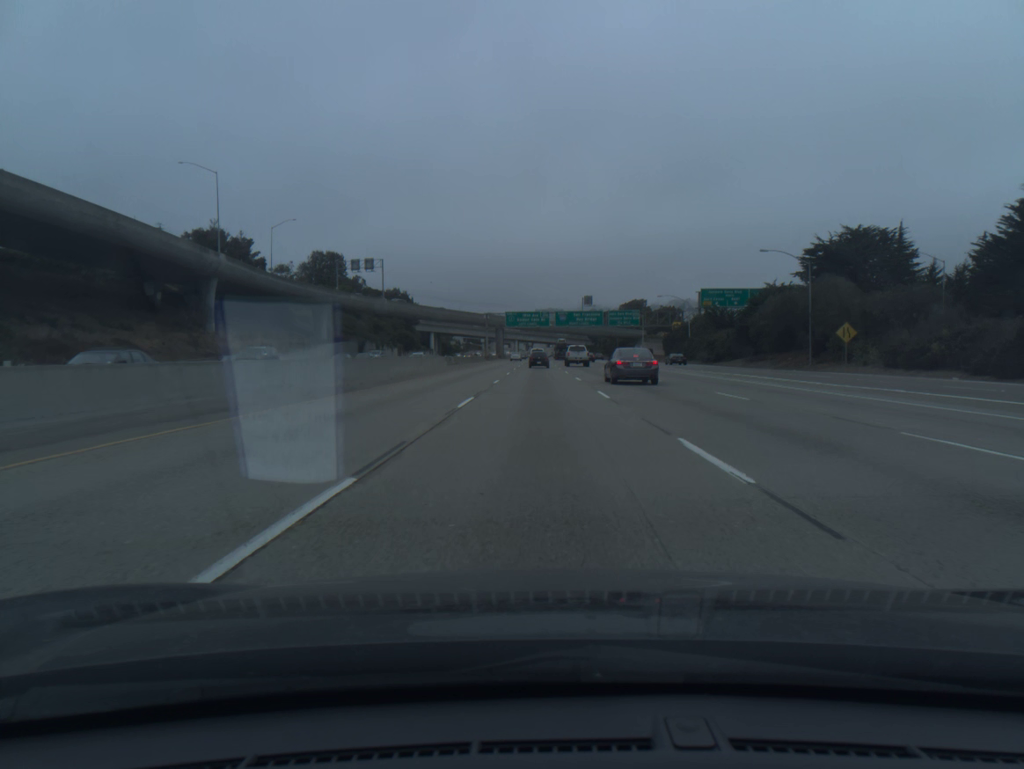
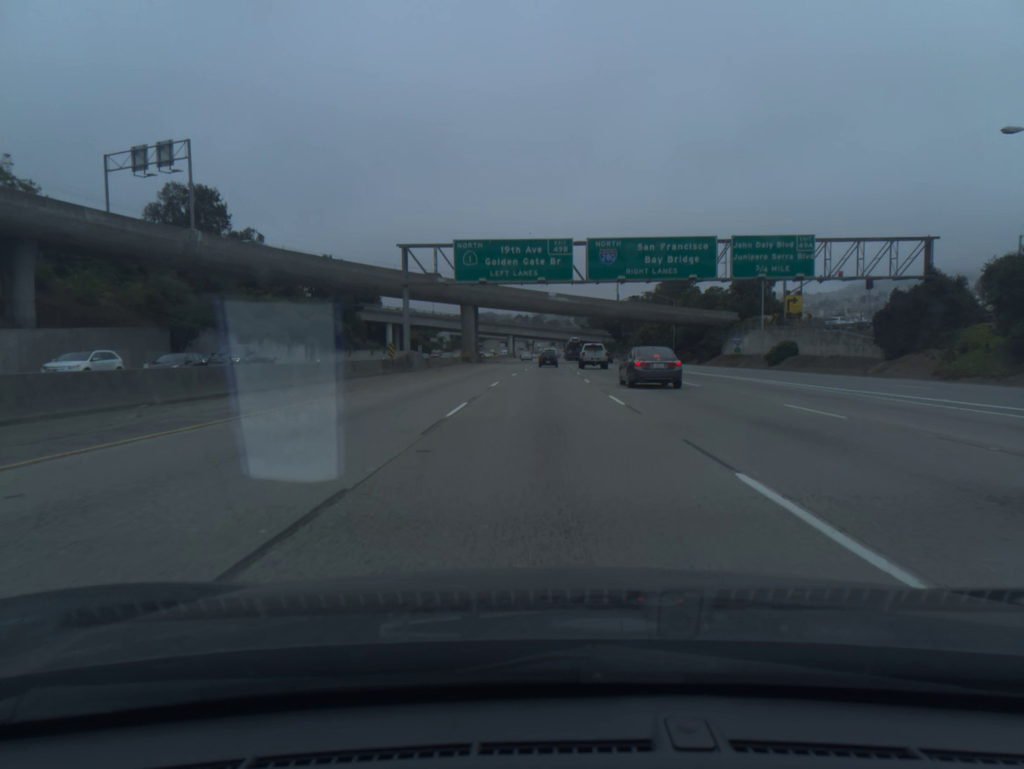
(-0.1, +88.6) m; 0°
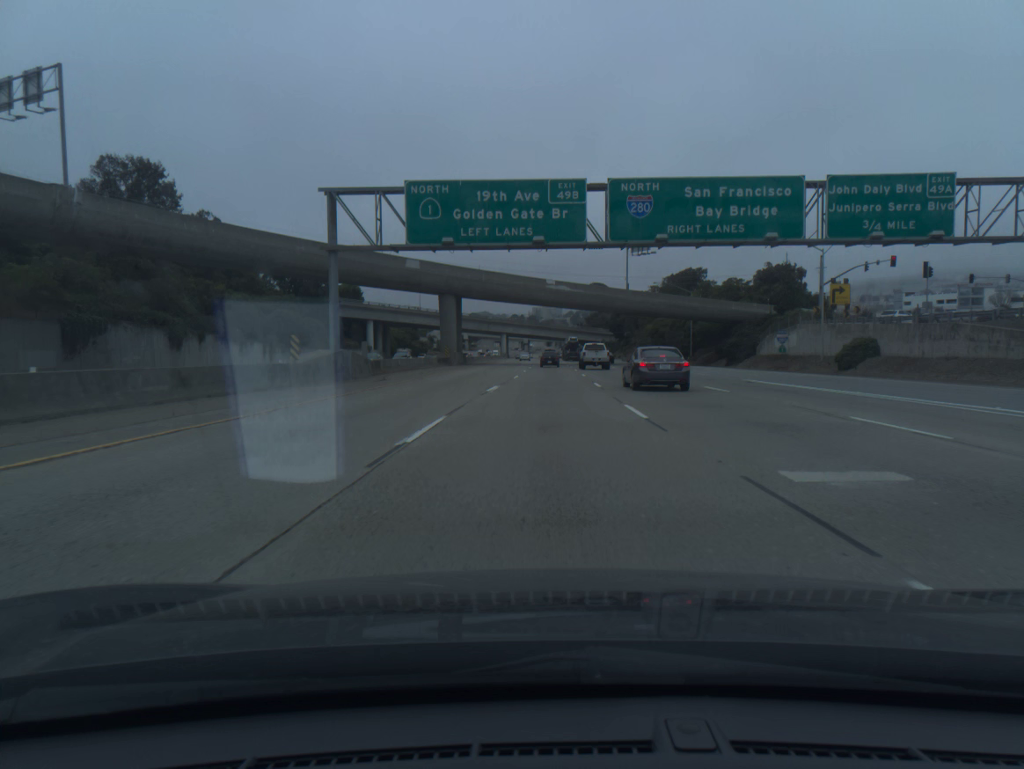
(0.0, +17.9) m; 0°
